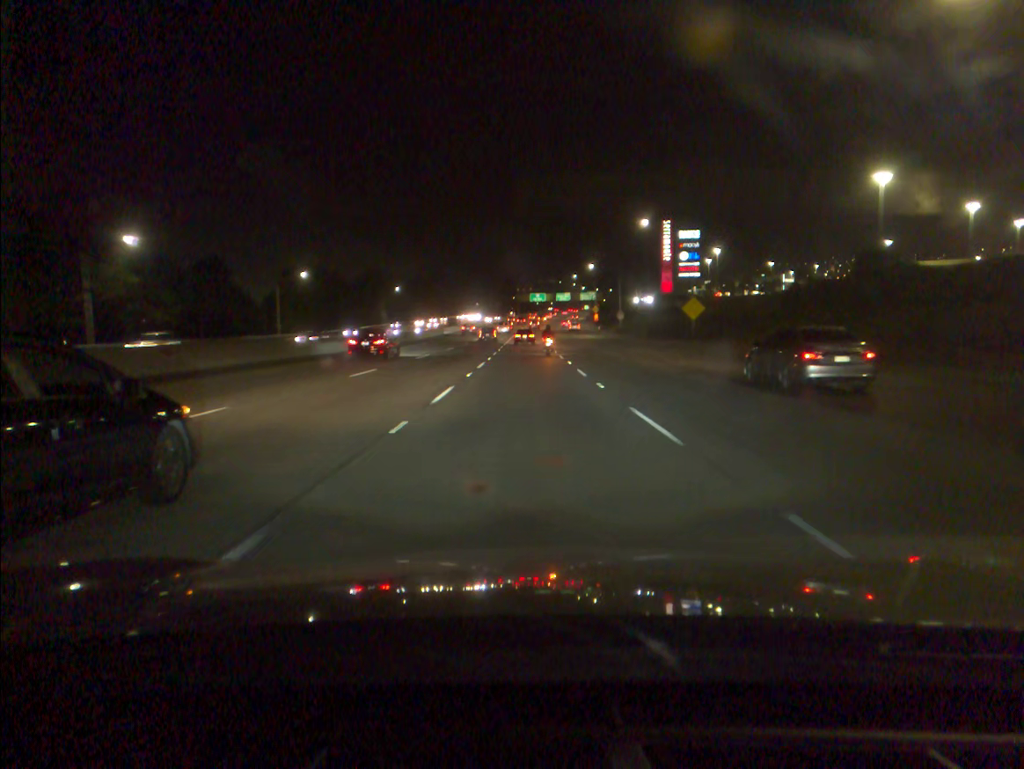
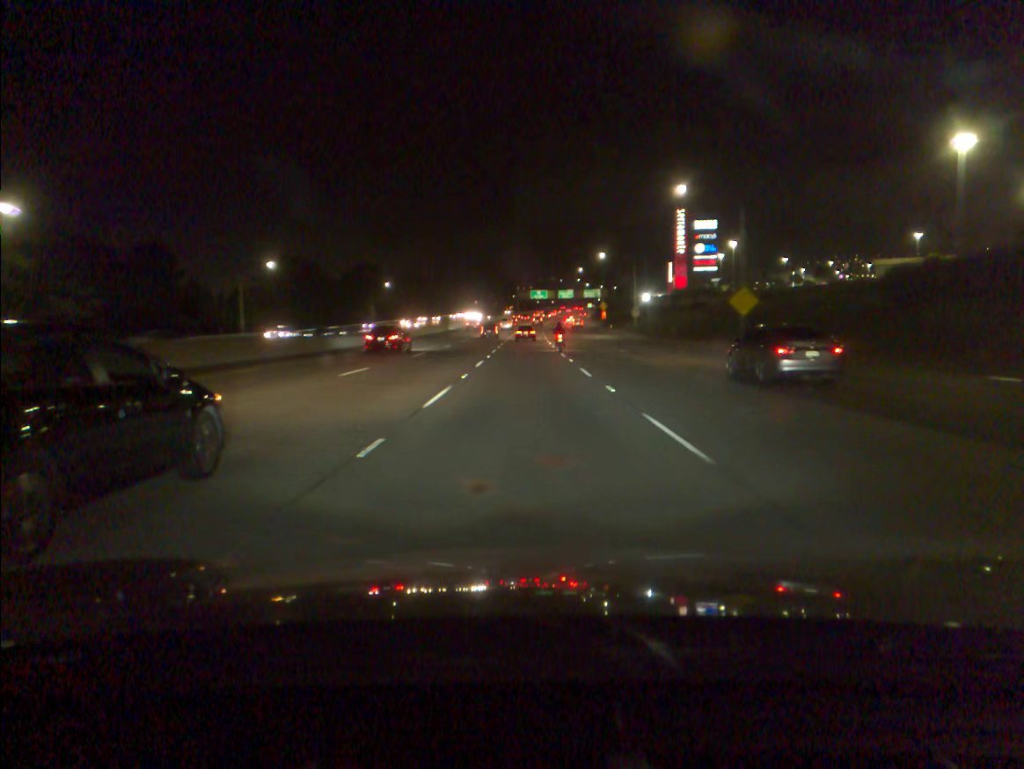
(0.0, +16.1) m; 0°
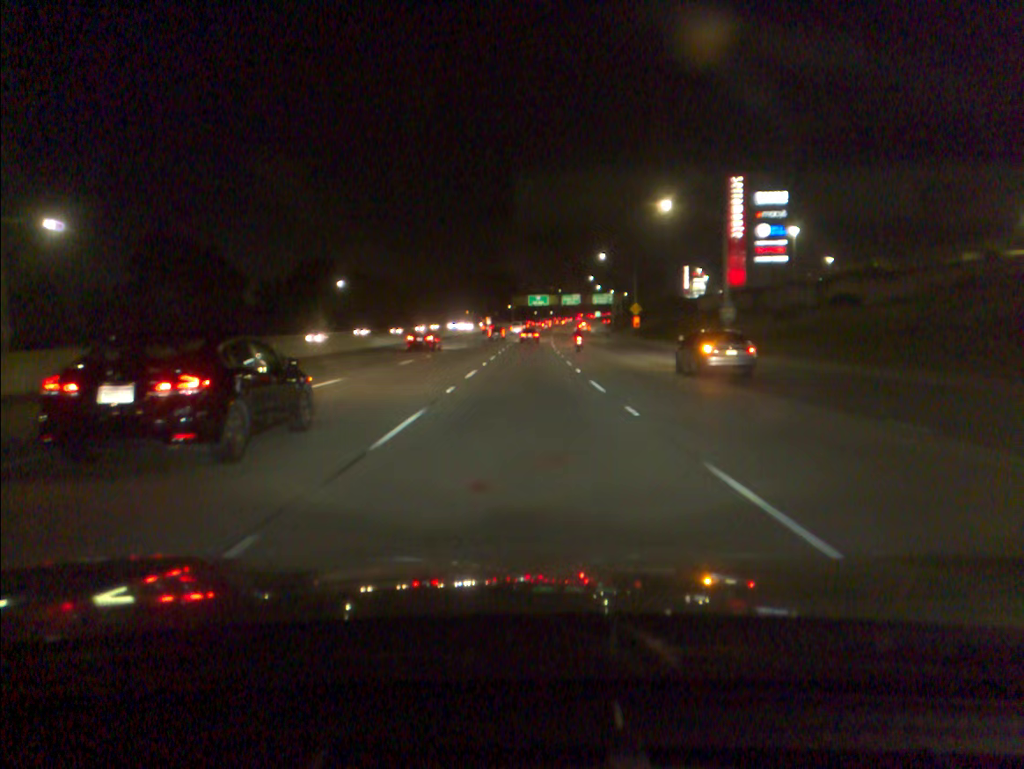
(+0.1, +48.2) m; 0°
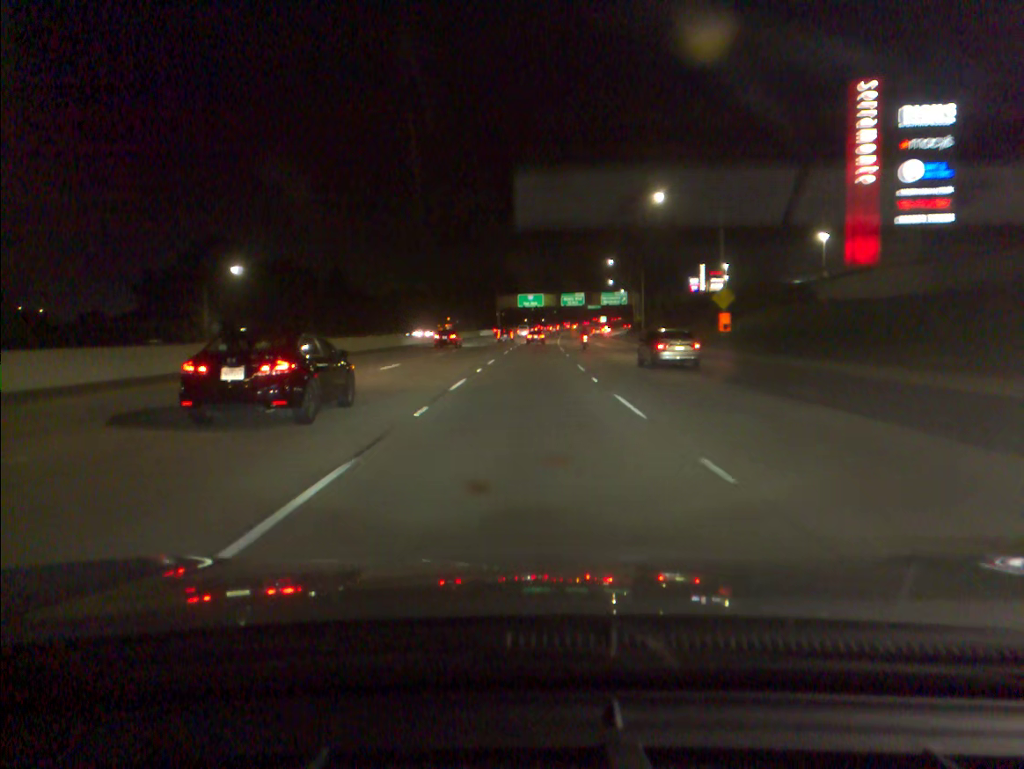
(+0.2, +49.4) m; +1°
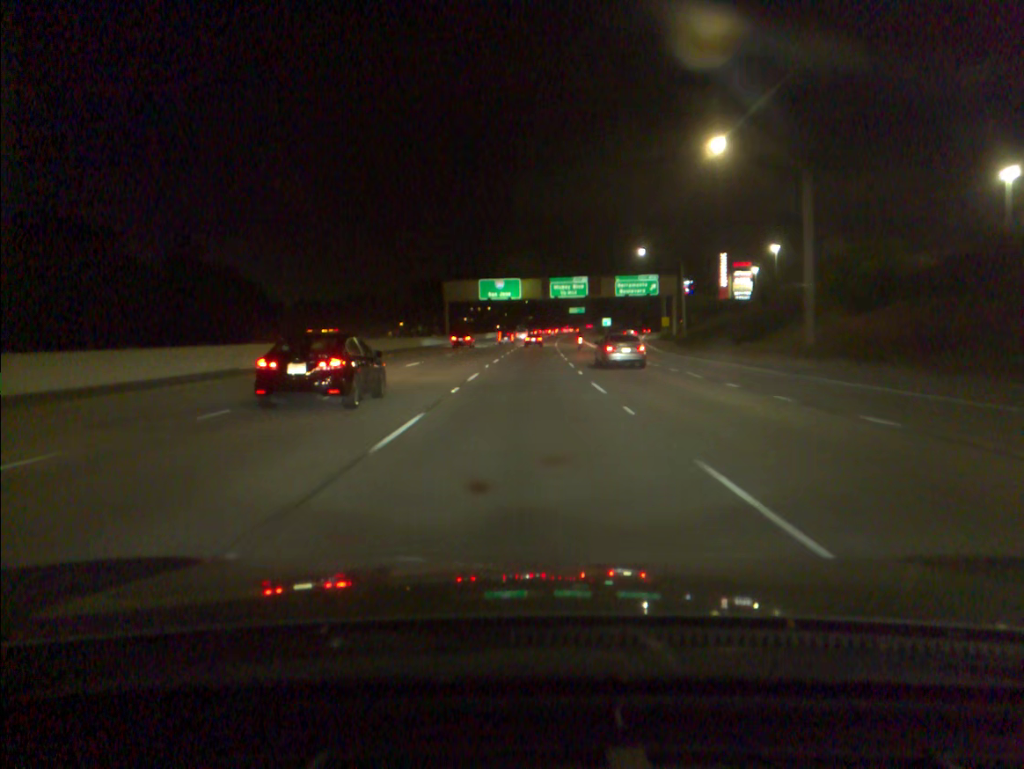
(+1.2, +67.3) m; +2°
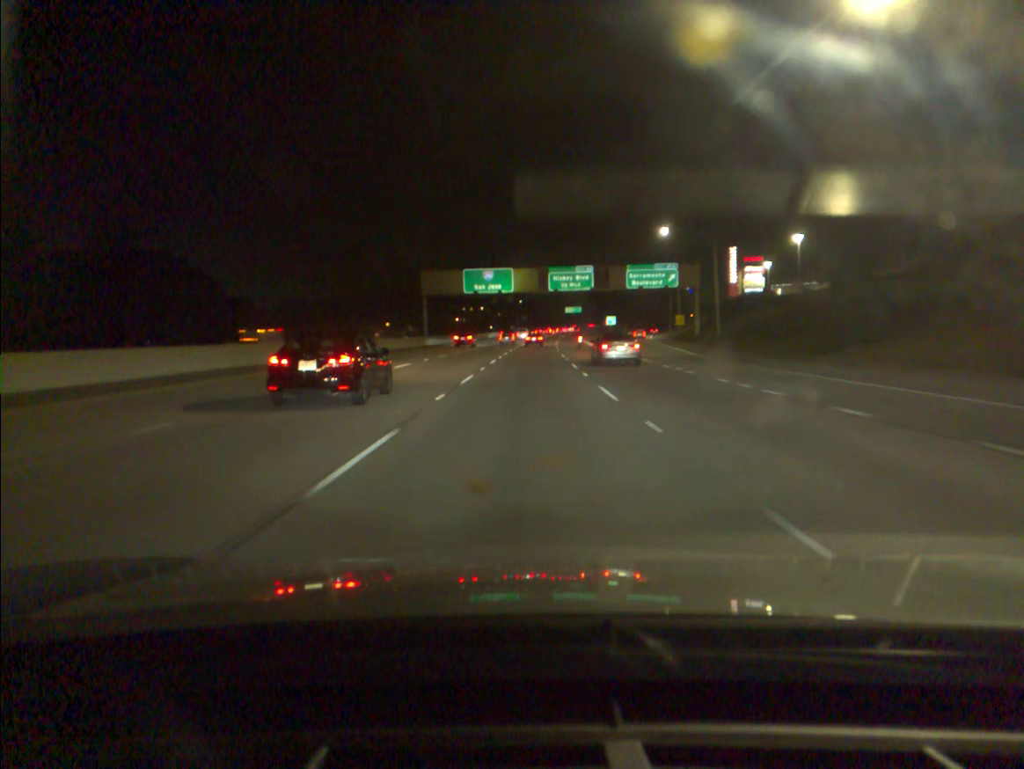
(+0.1, +17.2) m; 0°
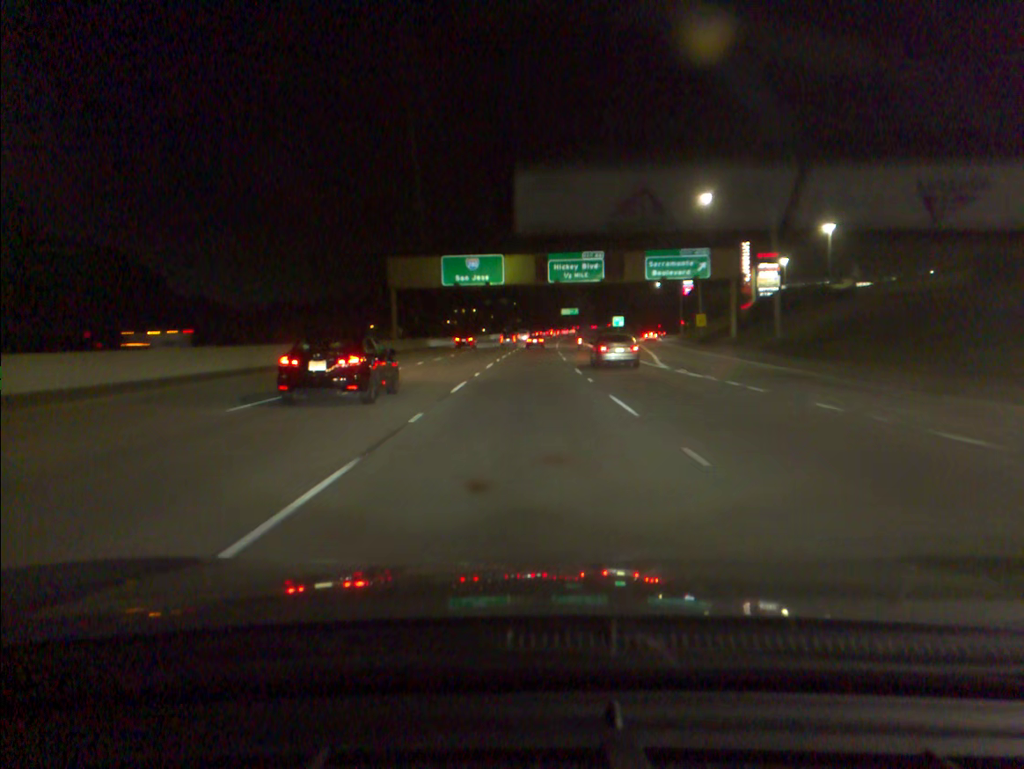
(+0.1, +17.3) m; 0°
